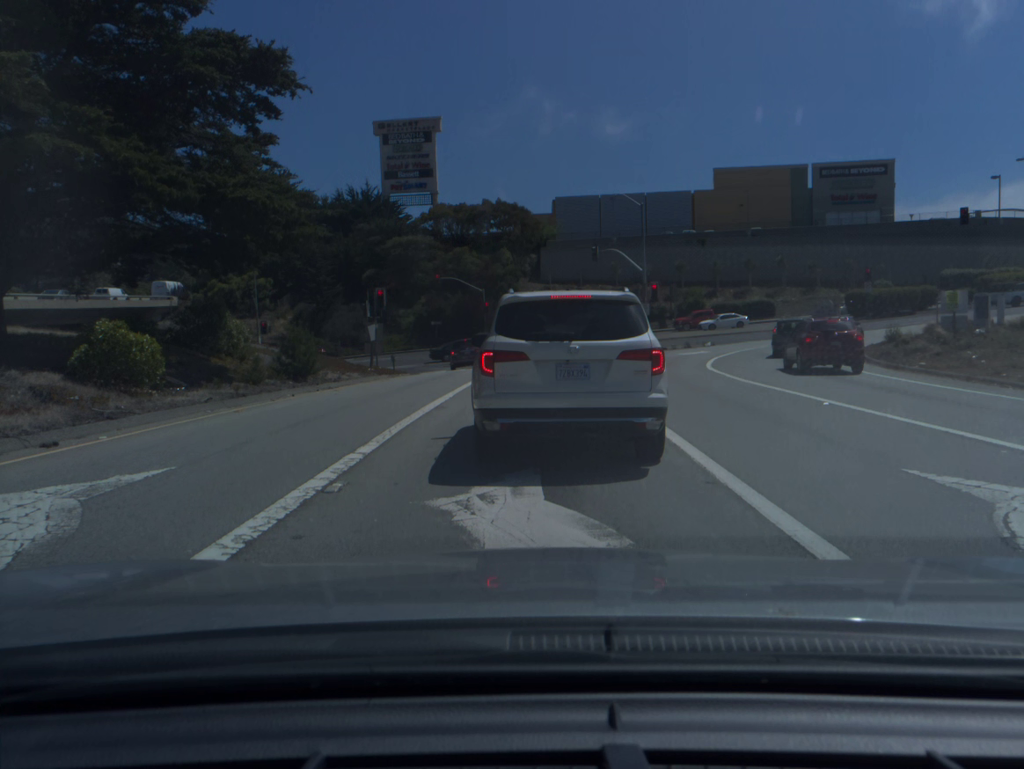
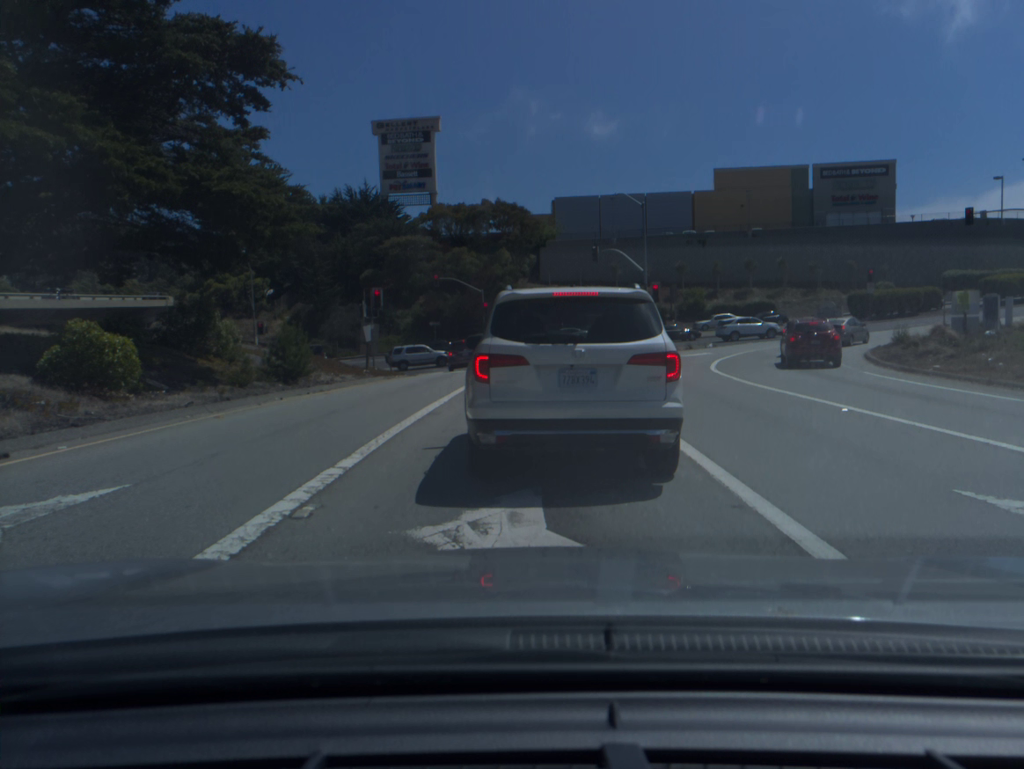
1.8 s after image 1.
(0.0, +1.0) m; 0°
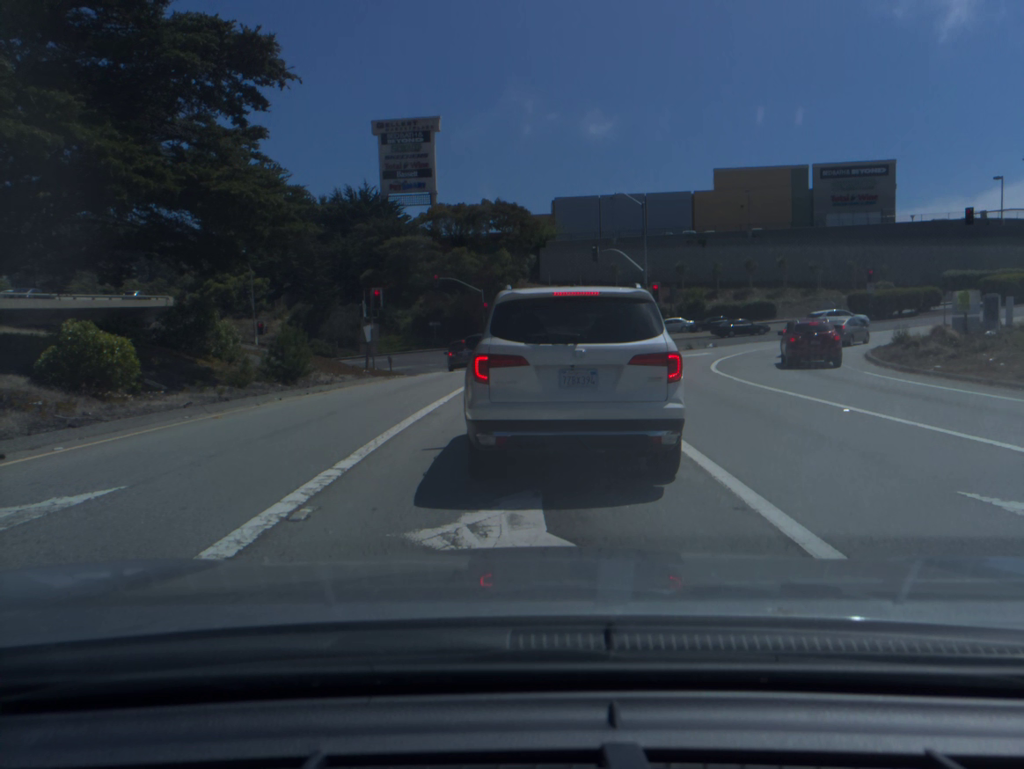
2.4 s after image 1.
(0.0, +0.1) m; 0°
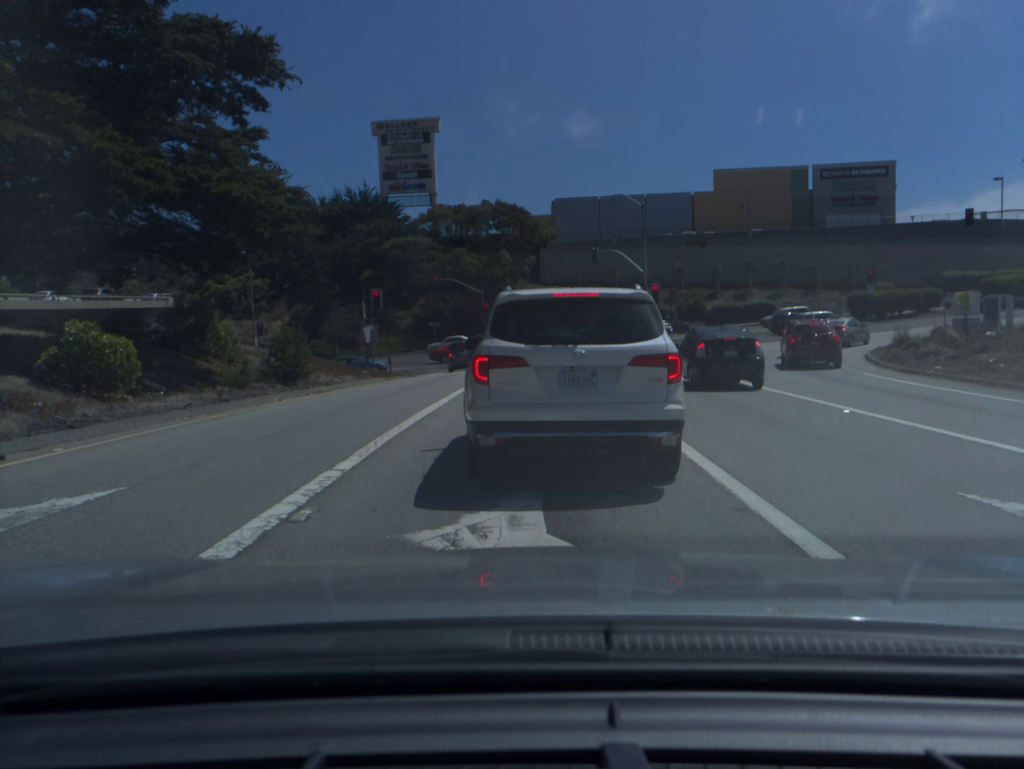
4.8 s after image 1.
(0.0, 0.0) m; 0°
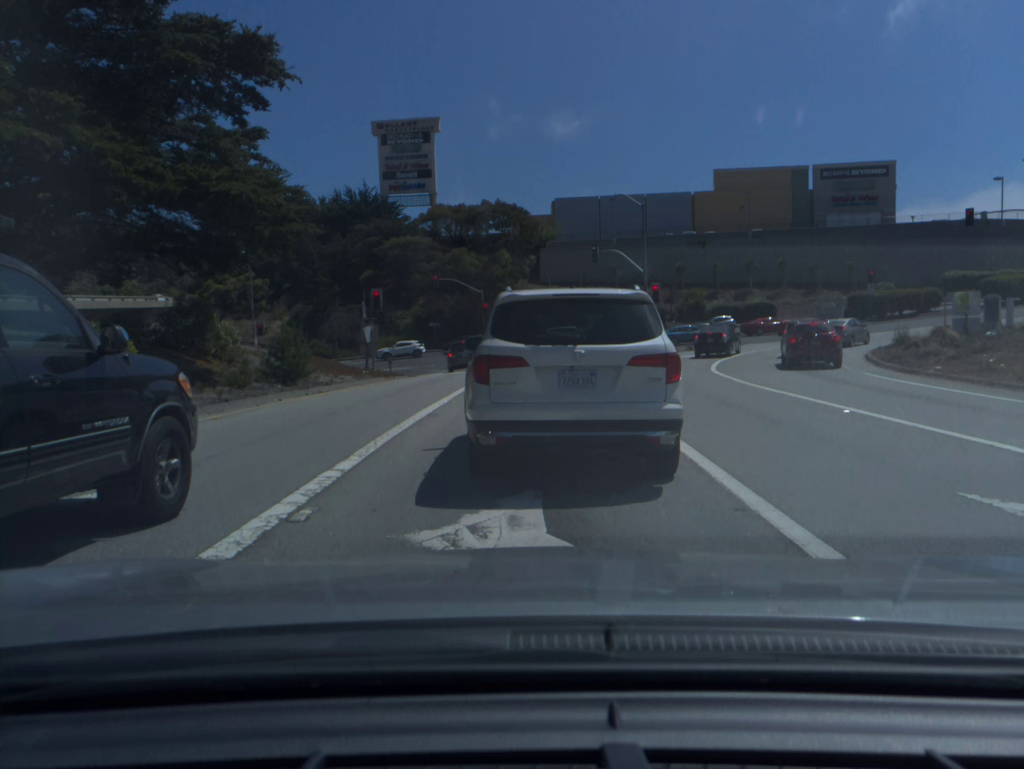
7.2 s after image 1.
(0.0, 0.0) m; 0°
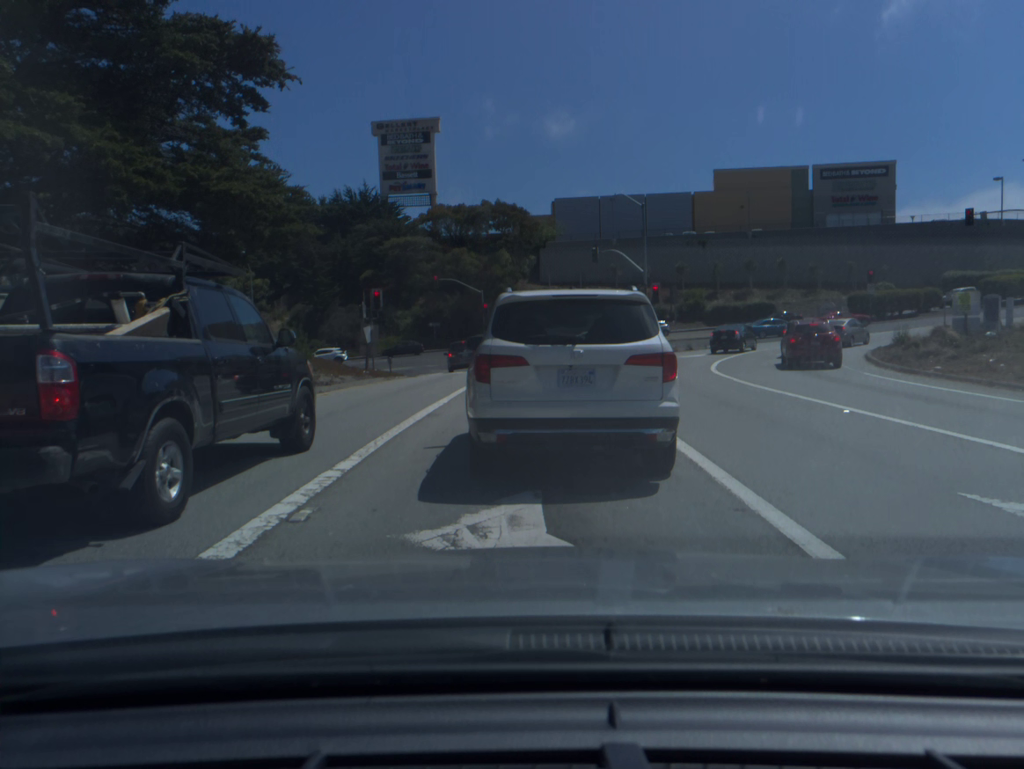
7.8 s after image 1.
(0.0, 0.0) m; 0°
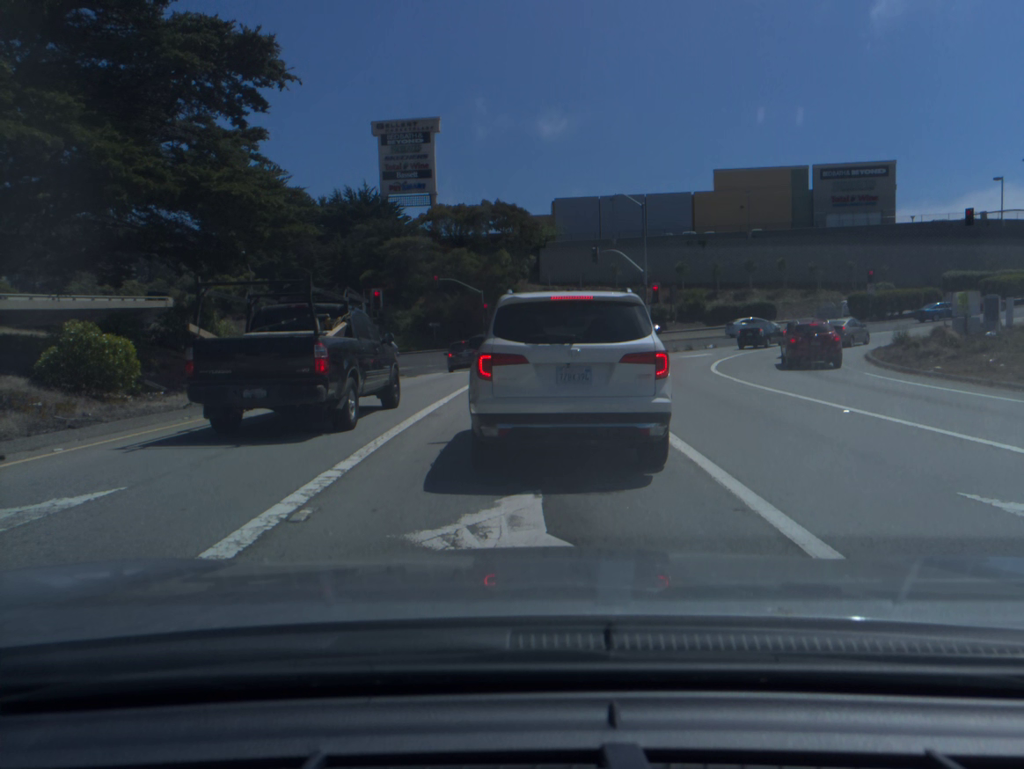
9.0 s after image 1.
(0.0, 0.0) m; 0°
